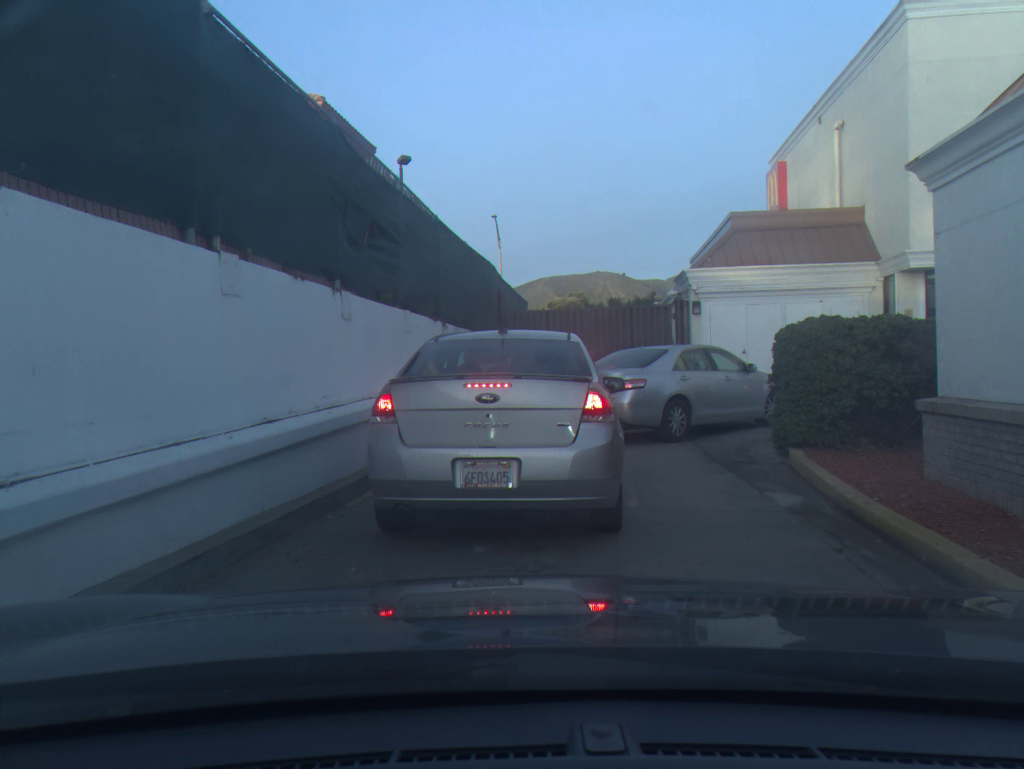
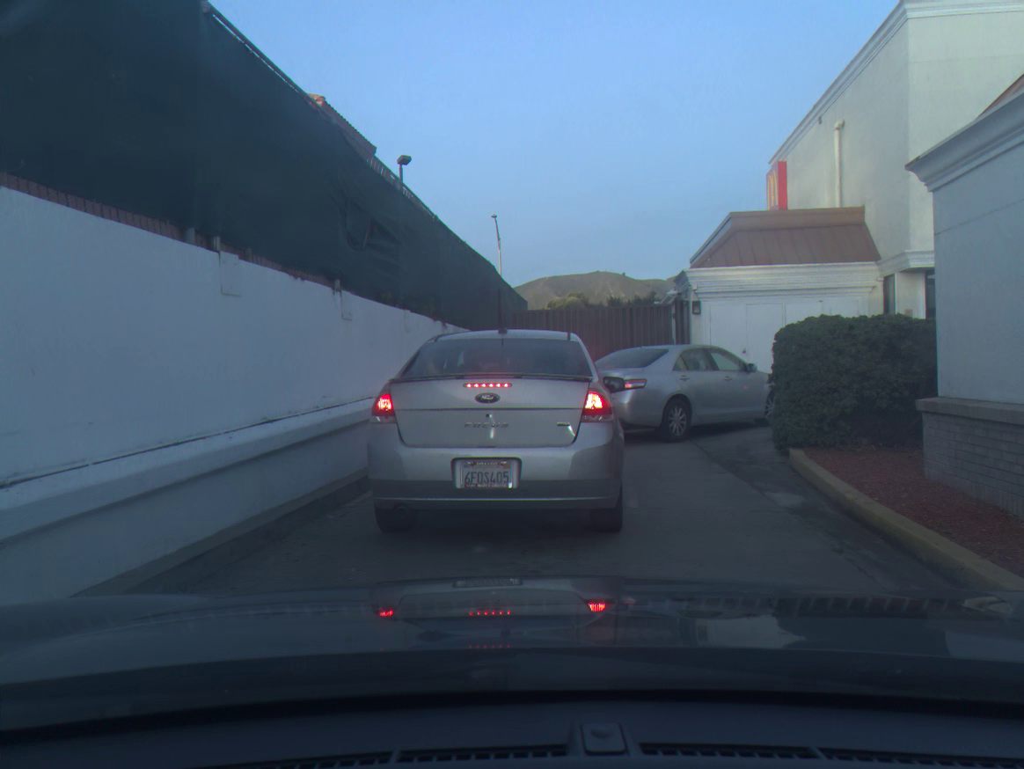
(0.0, 0.0) m; 0°
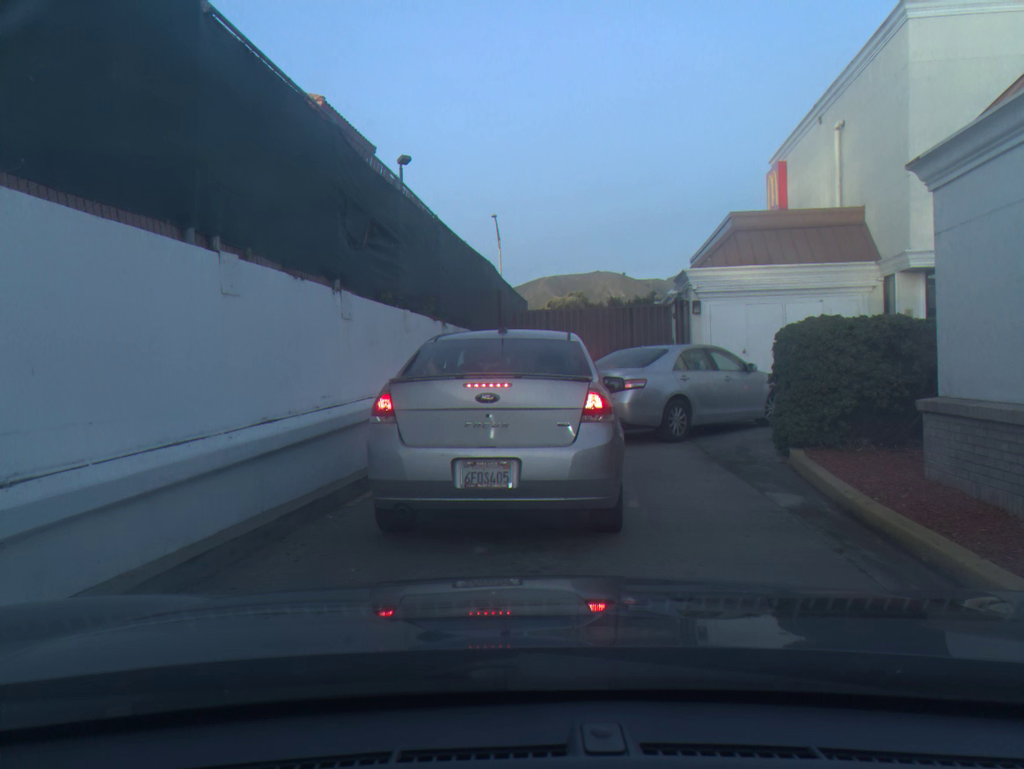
(0.0, 0.0) m; 0°
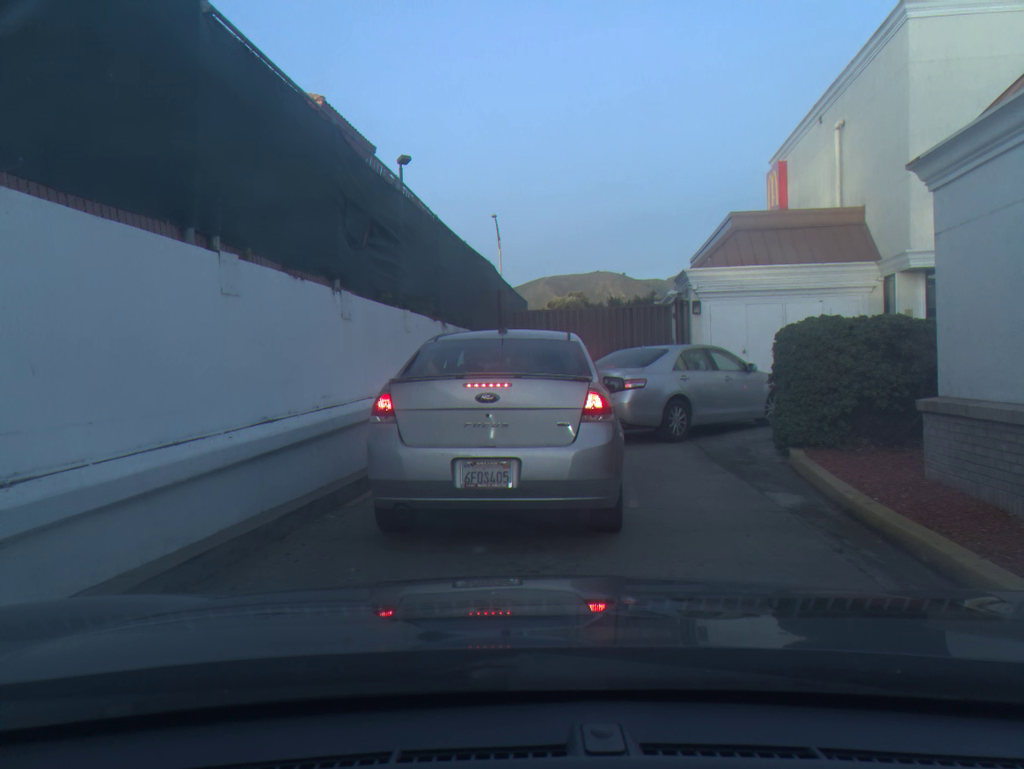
(0.0, 0.0) m; 0°
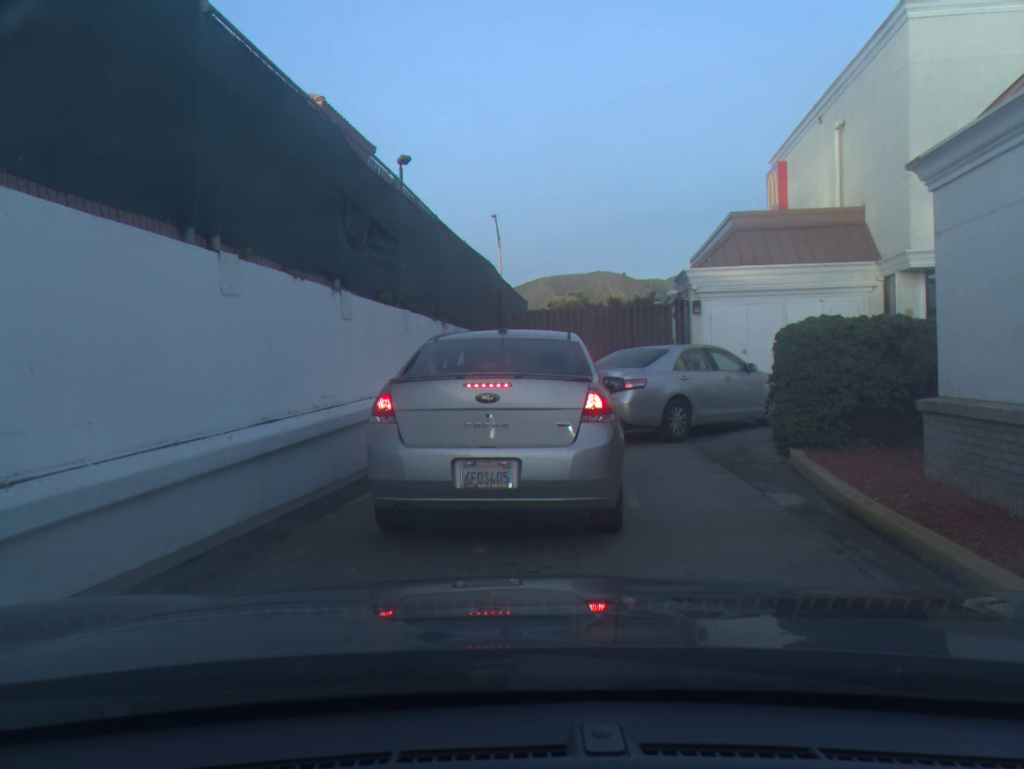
(0.0, 0.0) m; 0°
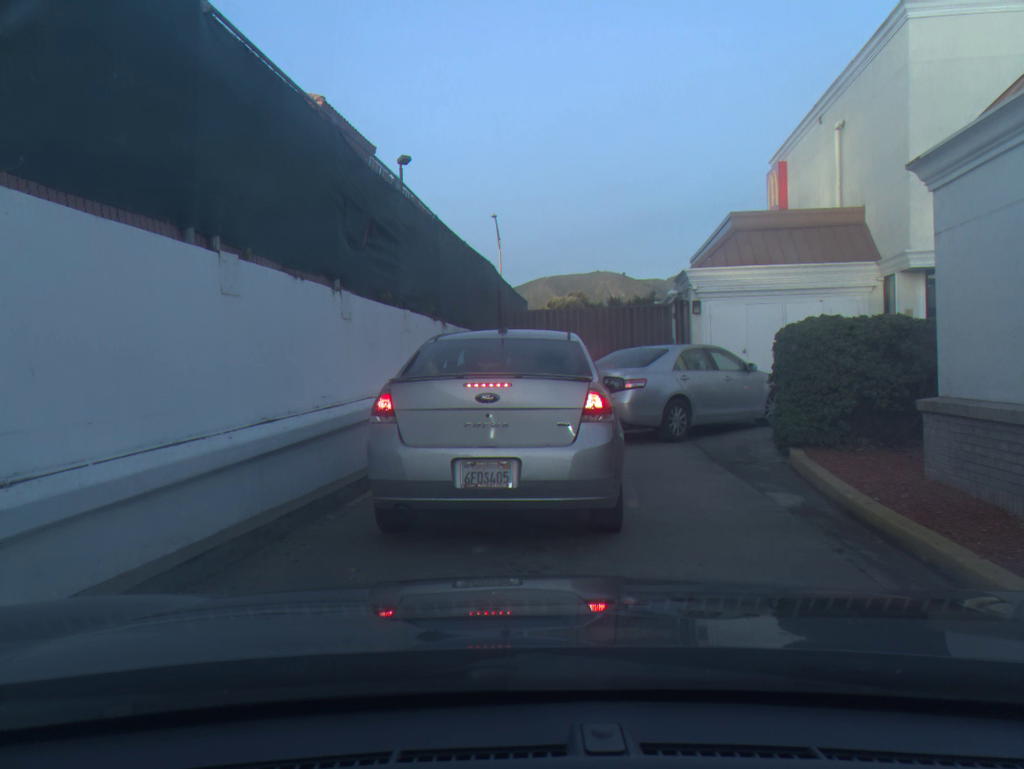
(0.0, 0.0) m; 0°
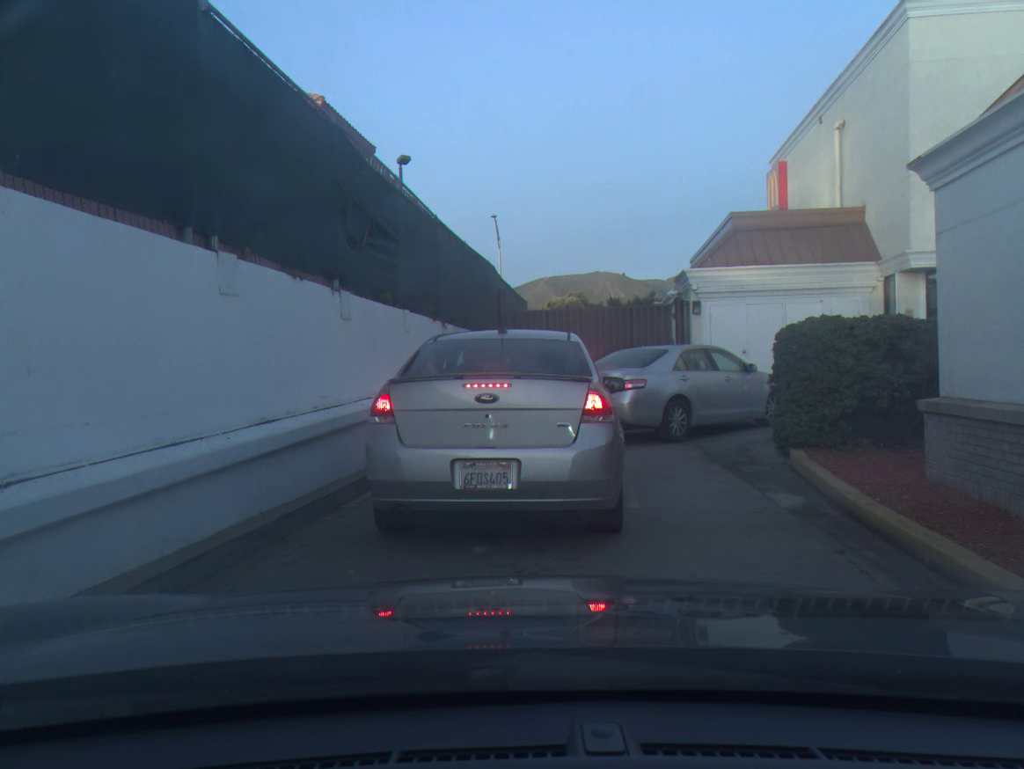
(0.0, 0.0) m; 0°
